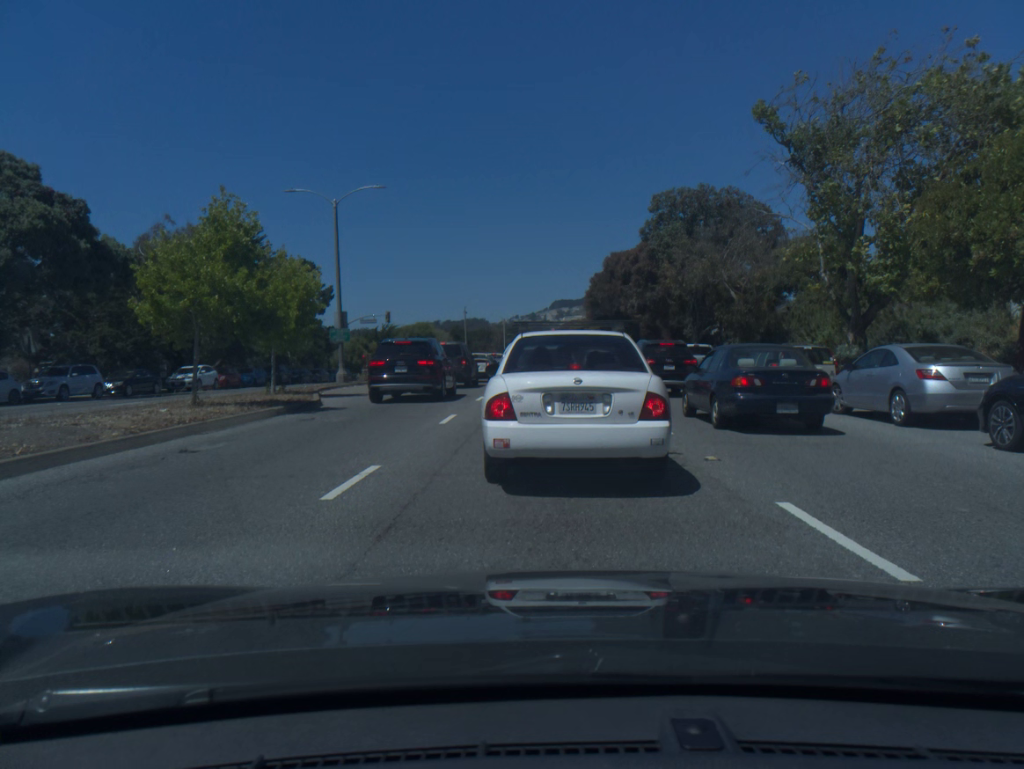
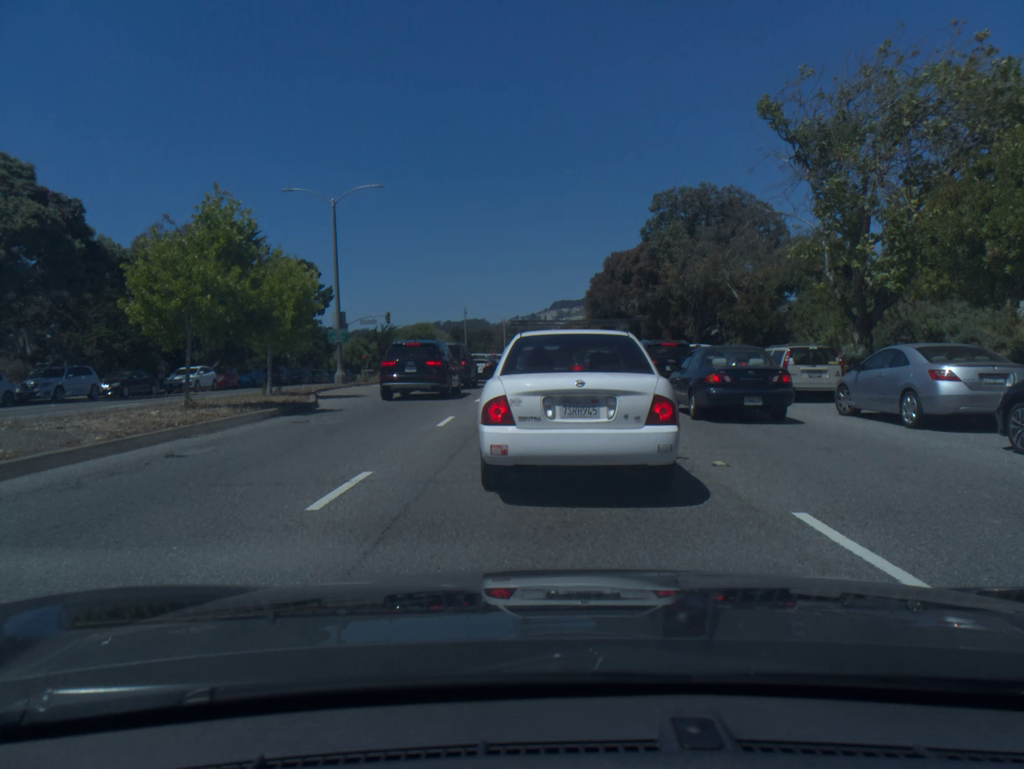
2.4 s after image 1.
(0.0, +0.4) m; 0°
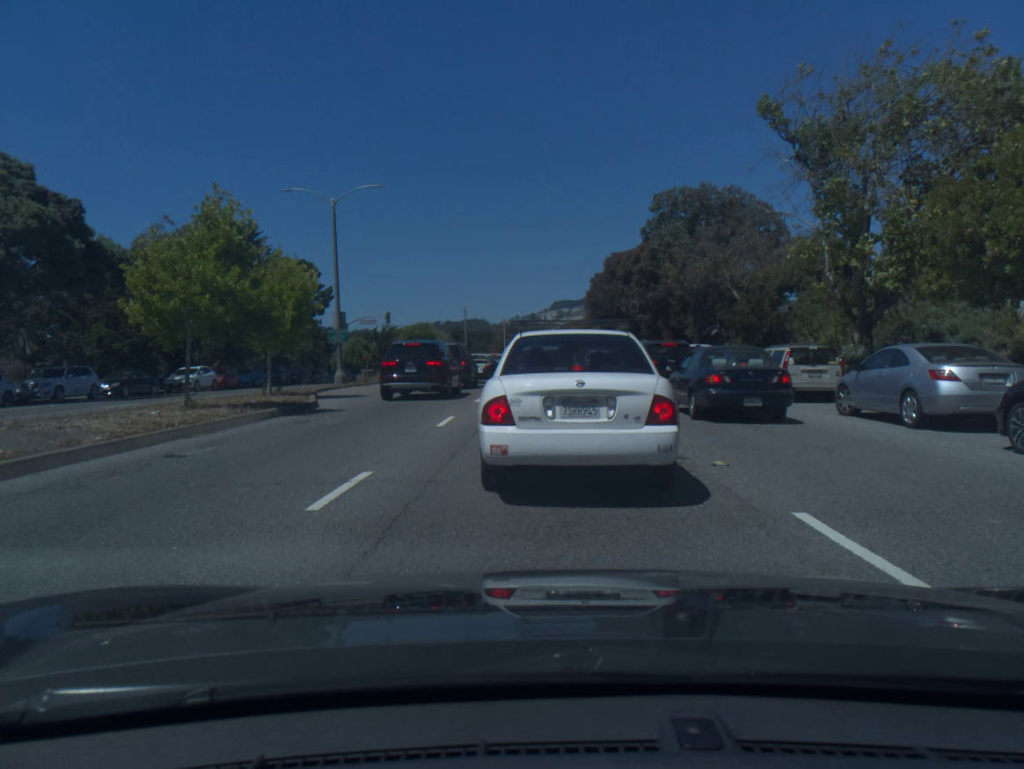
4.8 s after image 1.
(0.0, 0.0) m; 0°
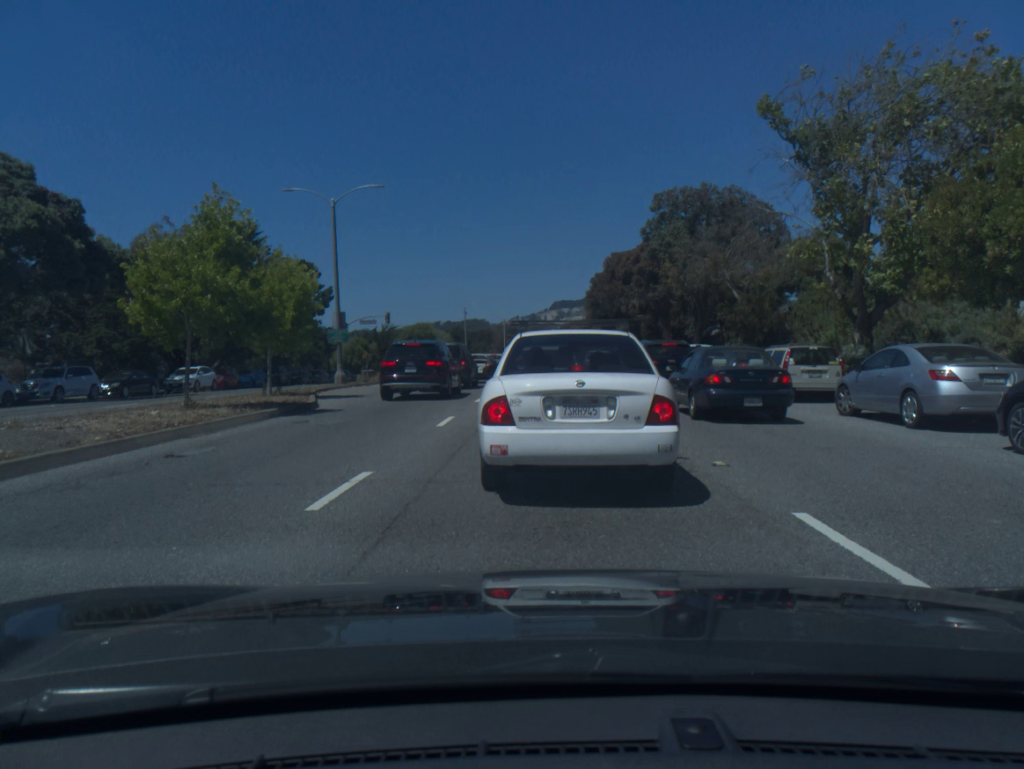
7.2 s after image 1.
(+0.1, +0.2) m; 0°
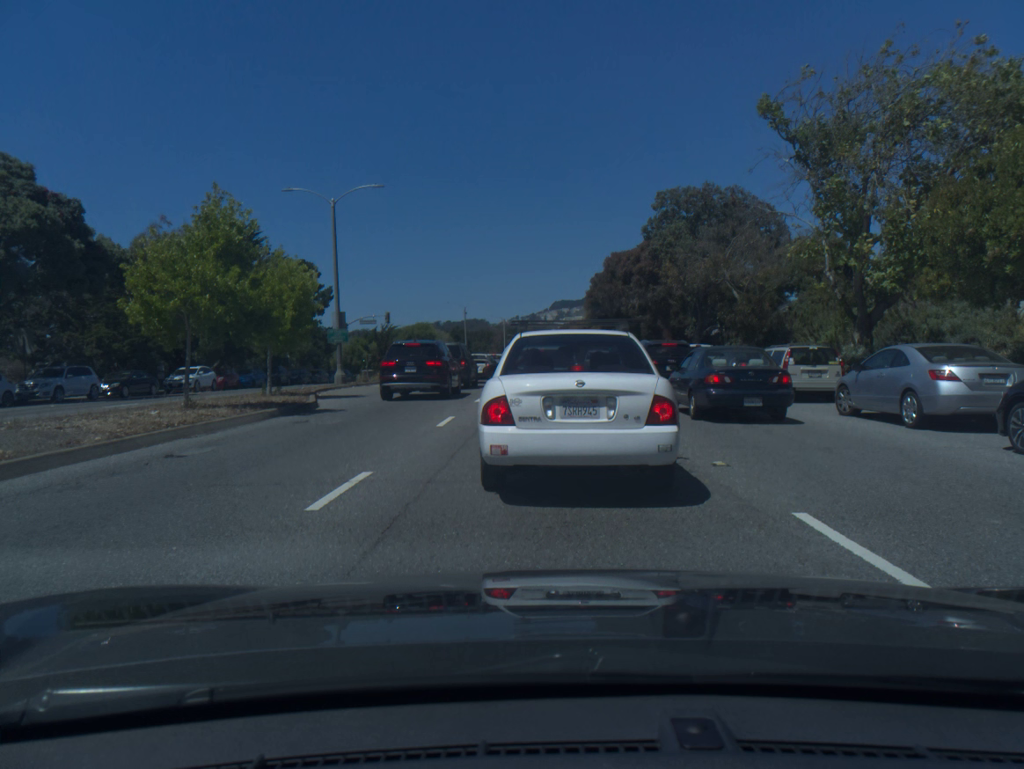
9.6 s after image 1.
(0.0, 0.0) m; 0°
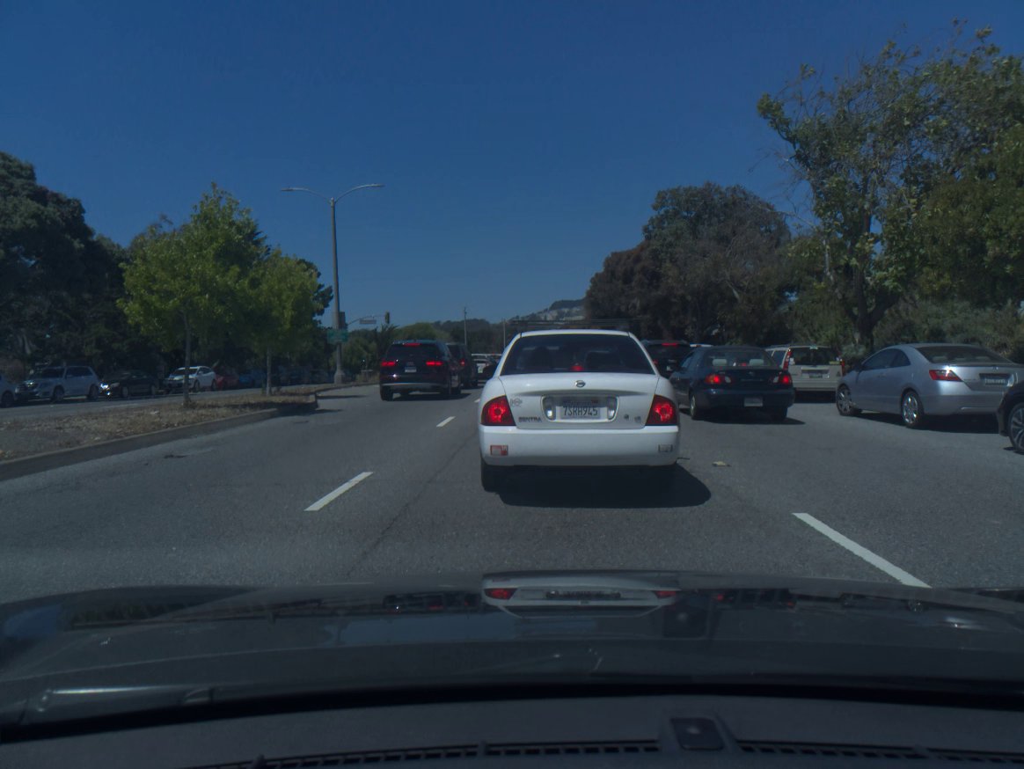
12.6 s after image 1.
(0.0, 0.0) m; 0°
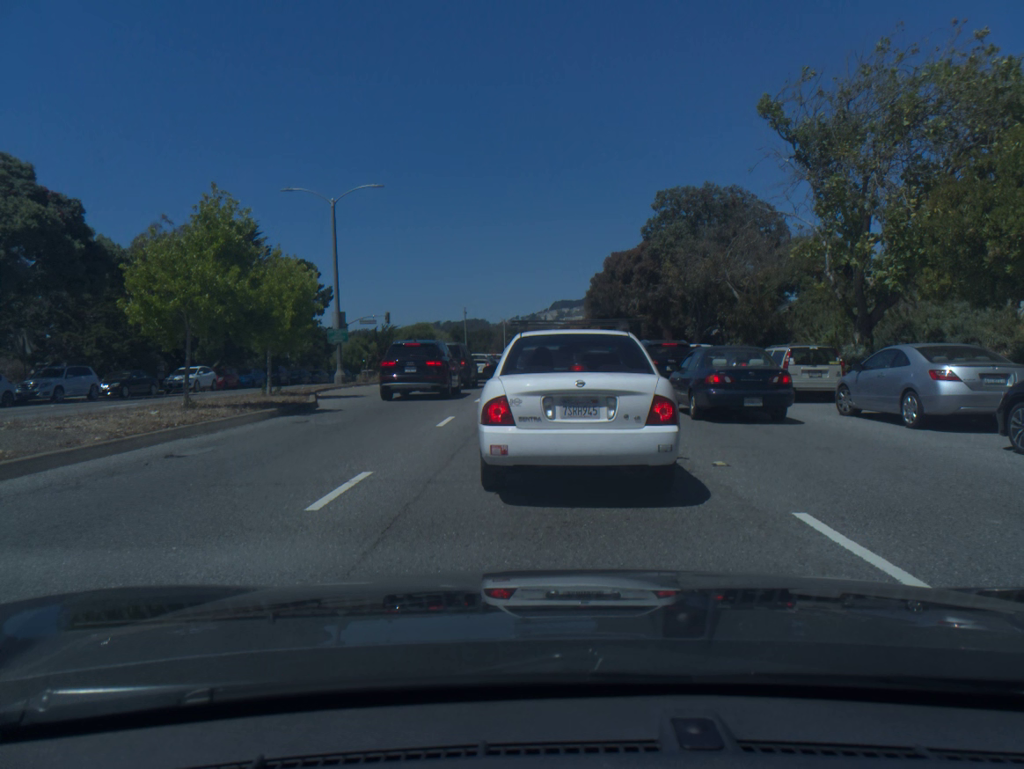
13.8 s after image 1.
(0.0, 0.0) m; 0°
